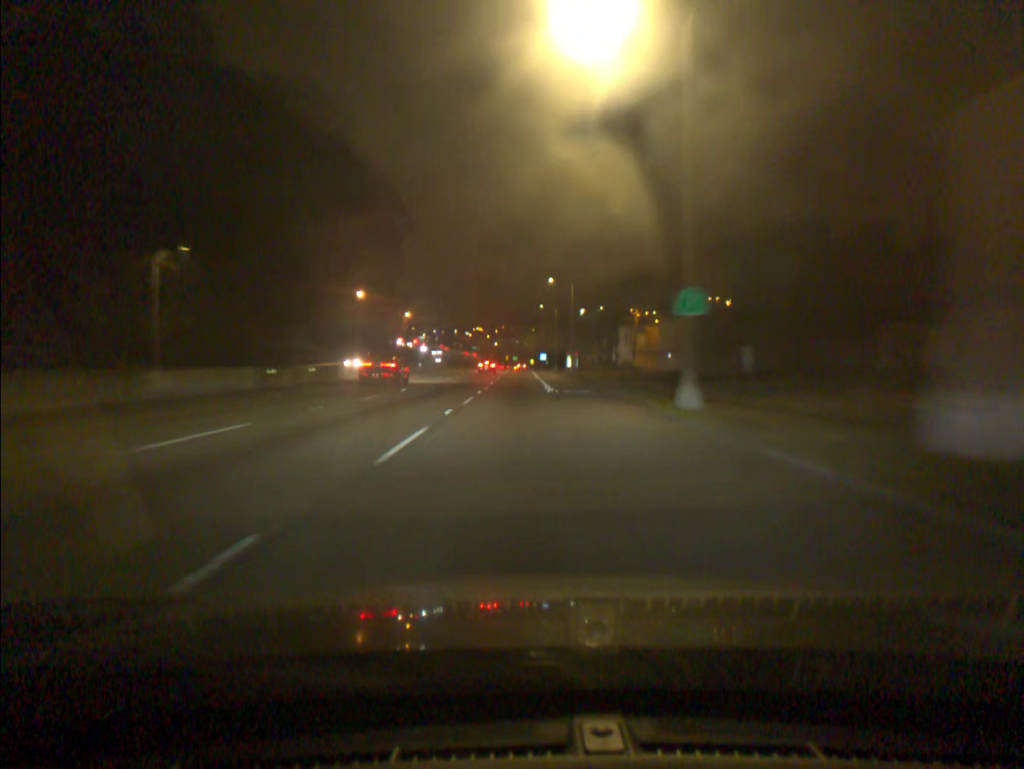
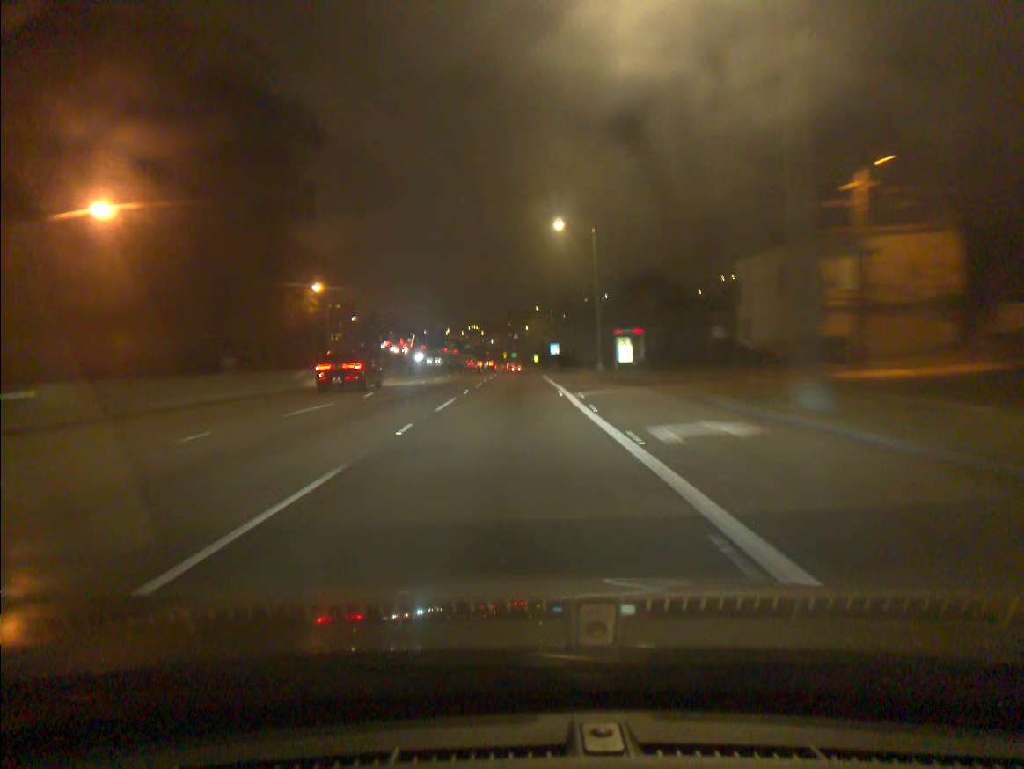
(+0.5, +65.7) m; 0°
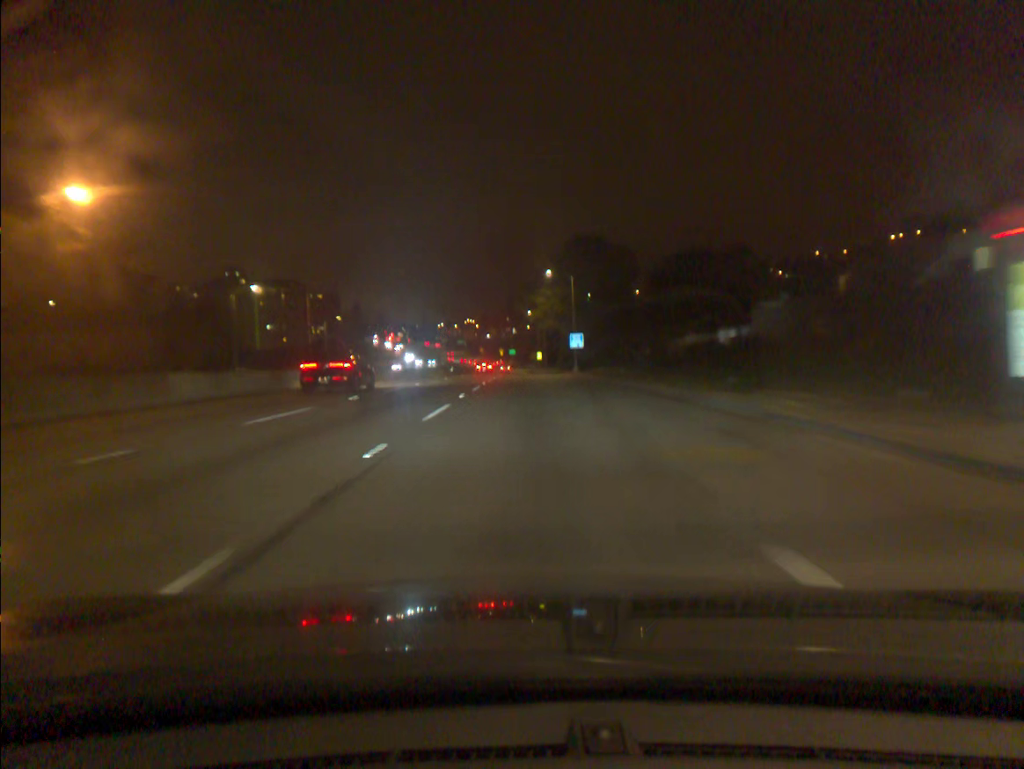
(0.0, +47.5) m; 0°
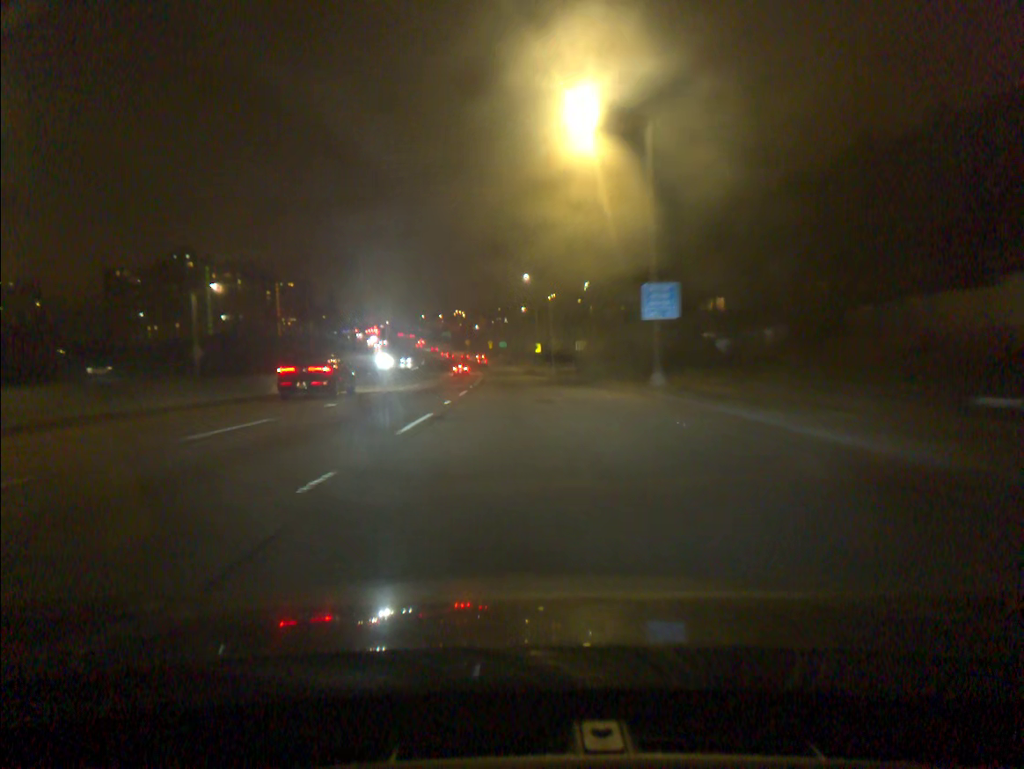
(+0.2, +46.2) m; 0°
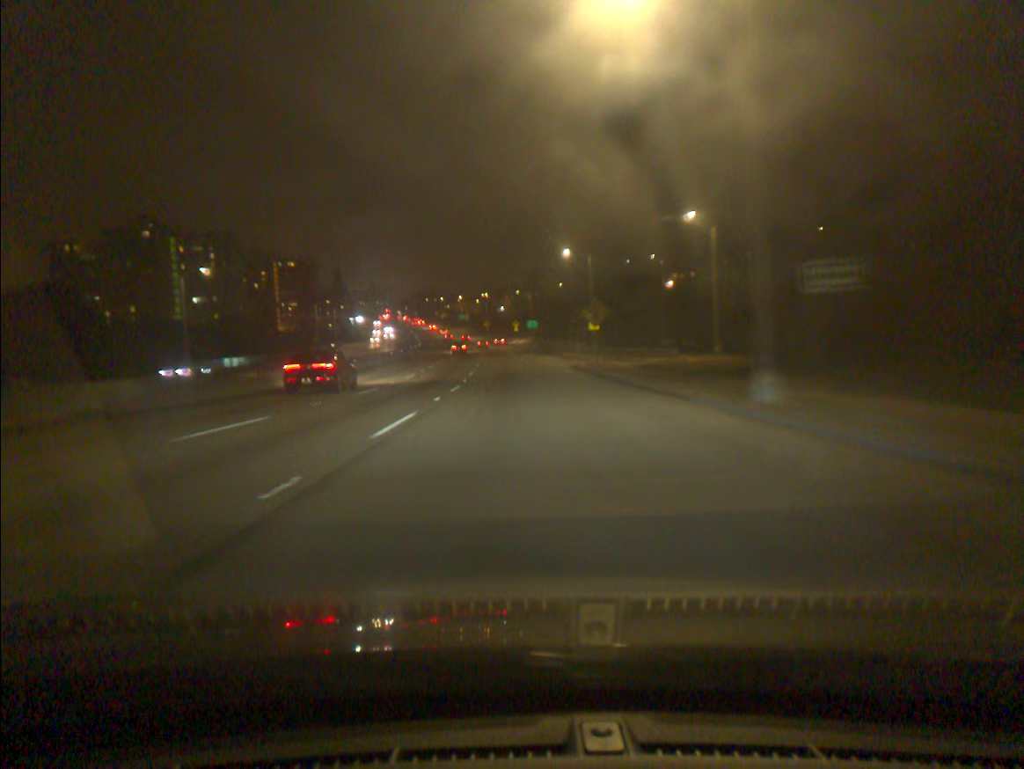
(-1.0, +59.6) m; -2°
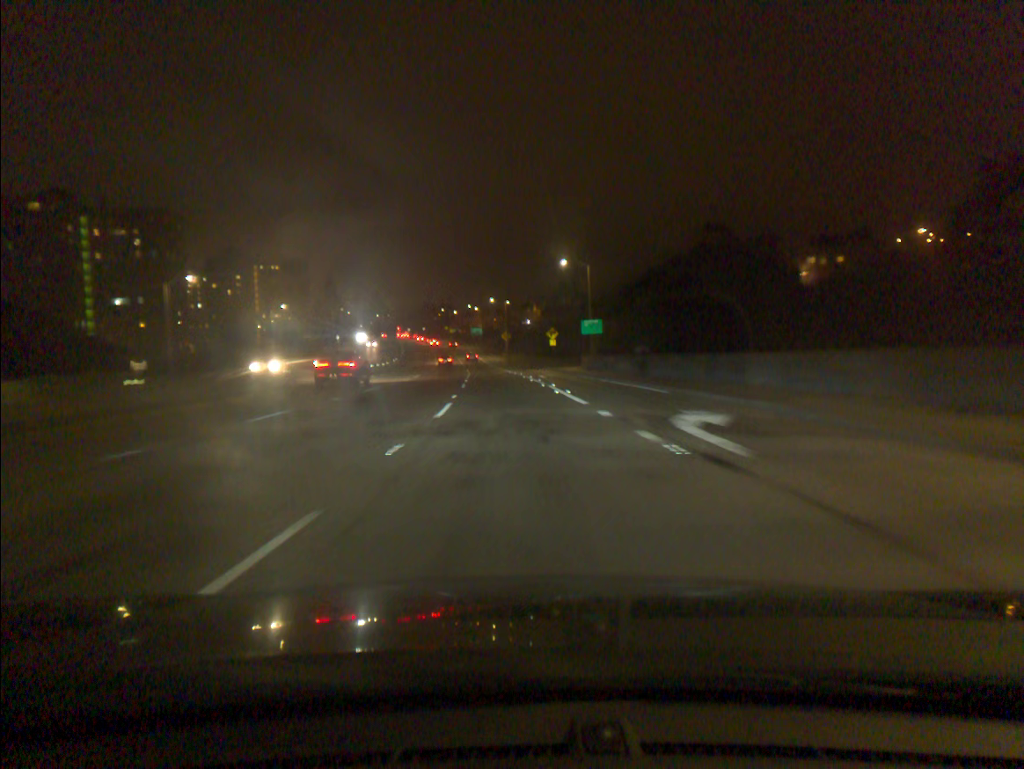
(-1.9, +70.5) m; -2°
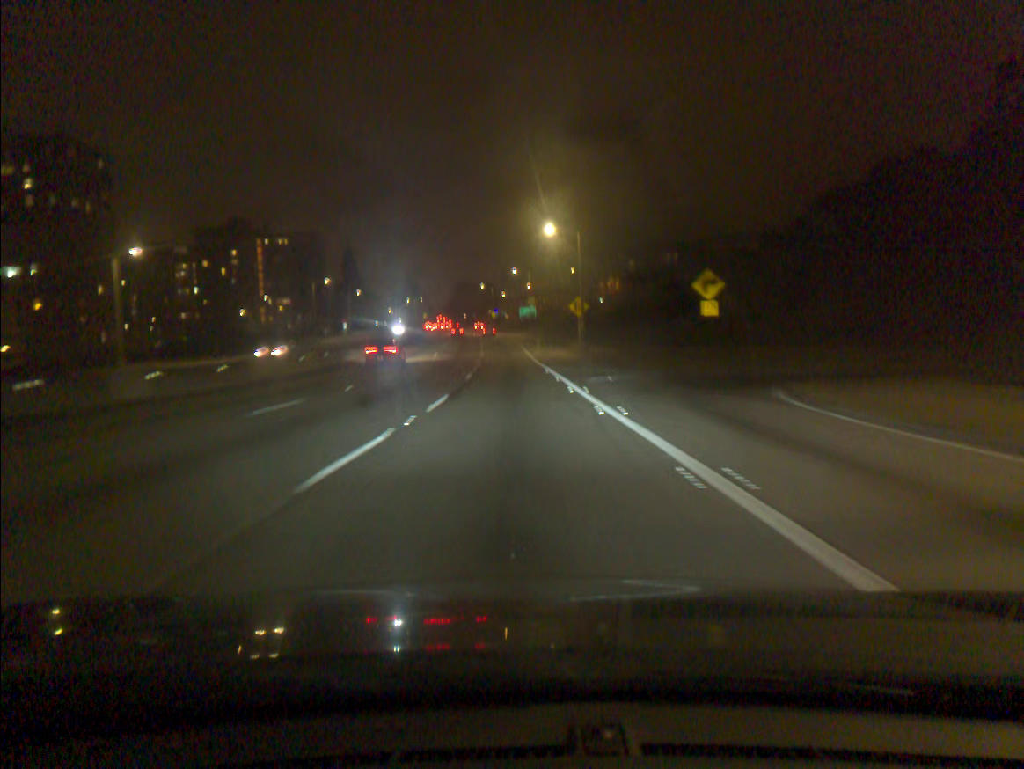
(-2.4, +65.9) m; -4°
